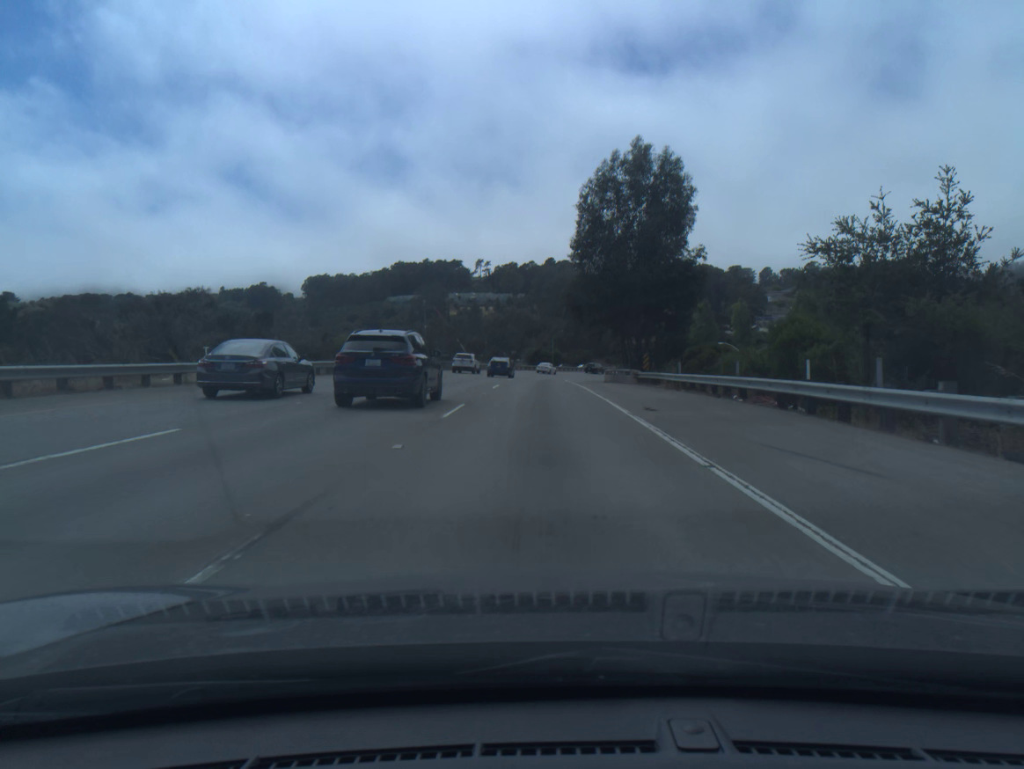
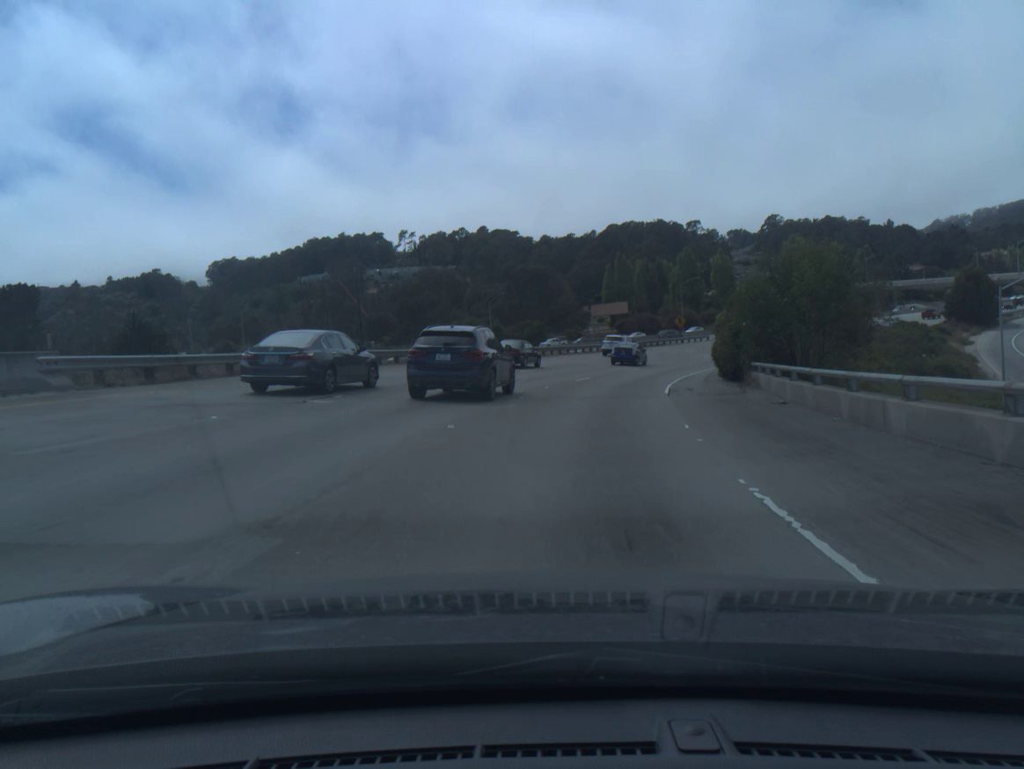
(+1.0, +71.7) m; +4°
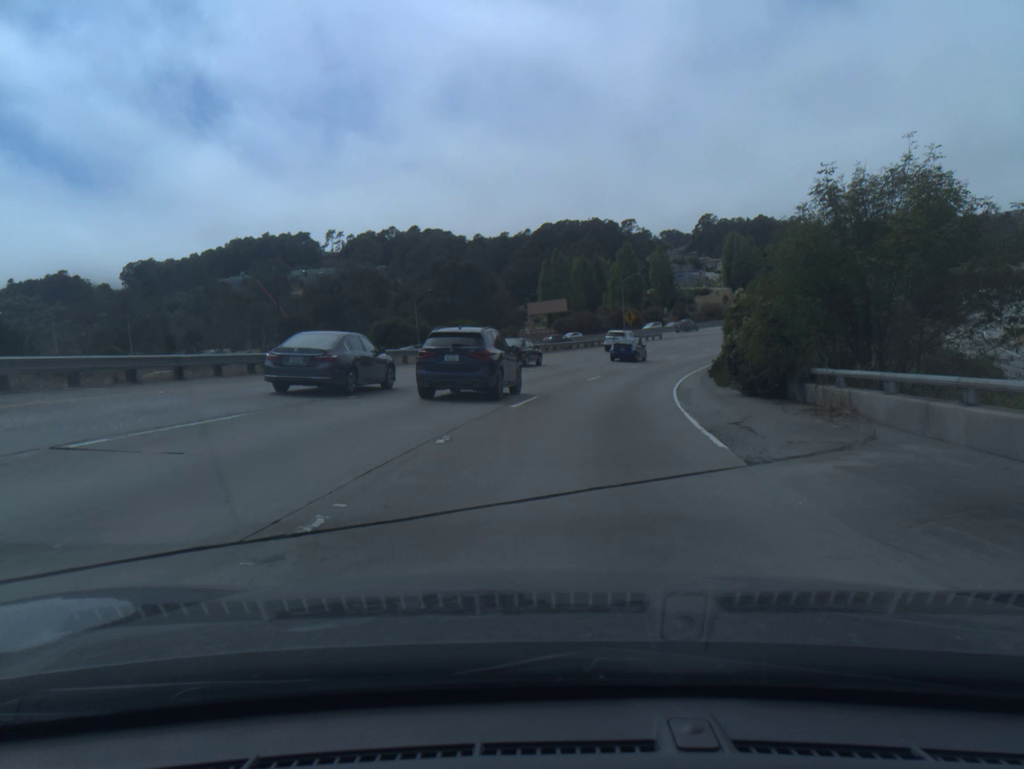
(+0.5, +13.9) m; +5°
